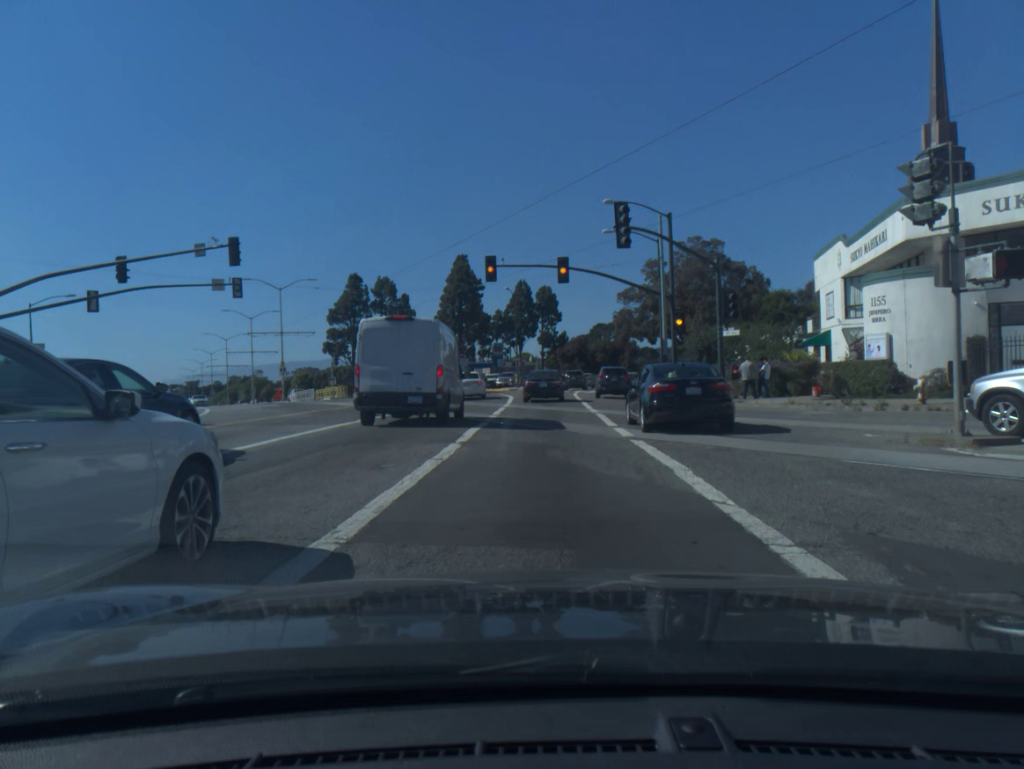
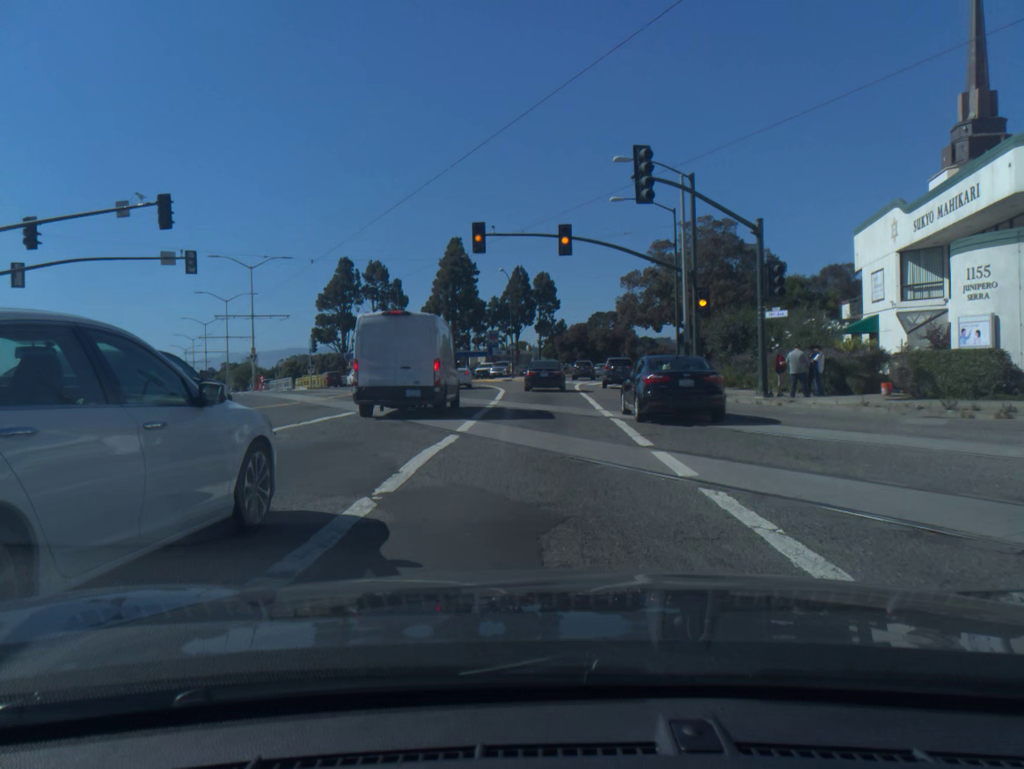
(0.0, +6.5) m; 0°
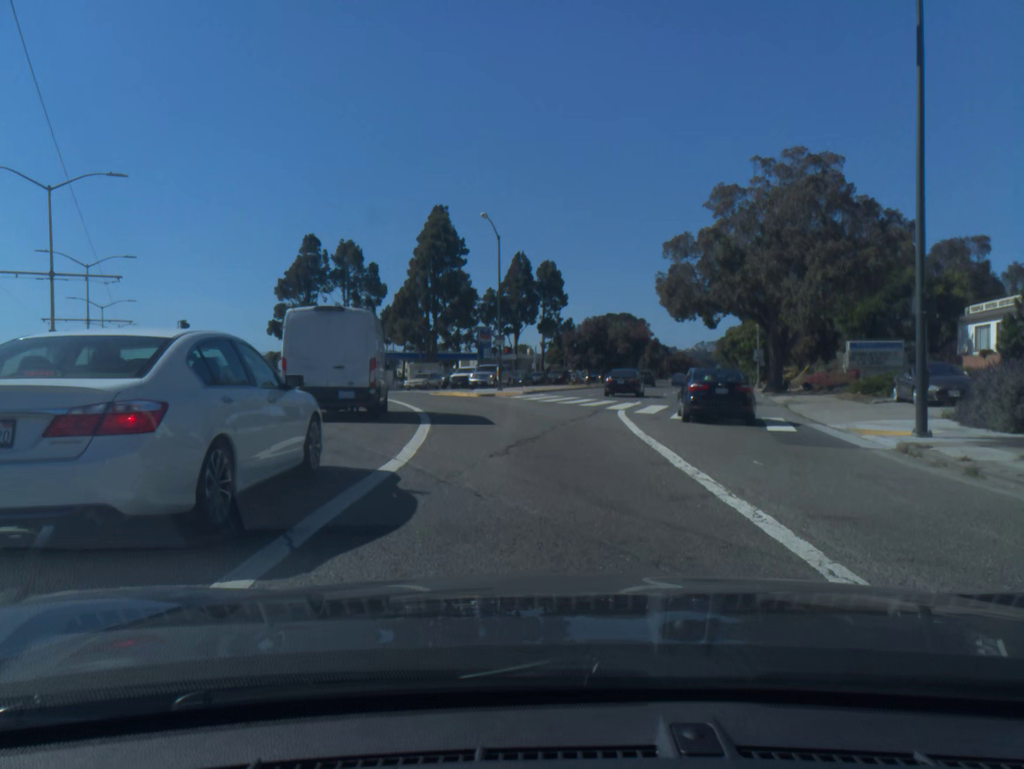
(0.0, +26.0) m; 0°
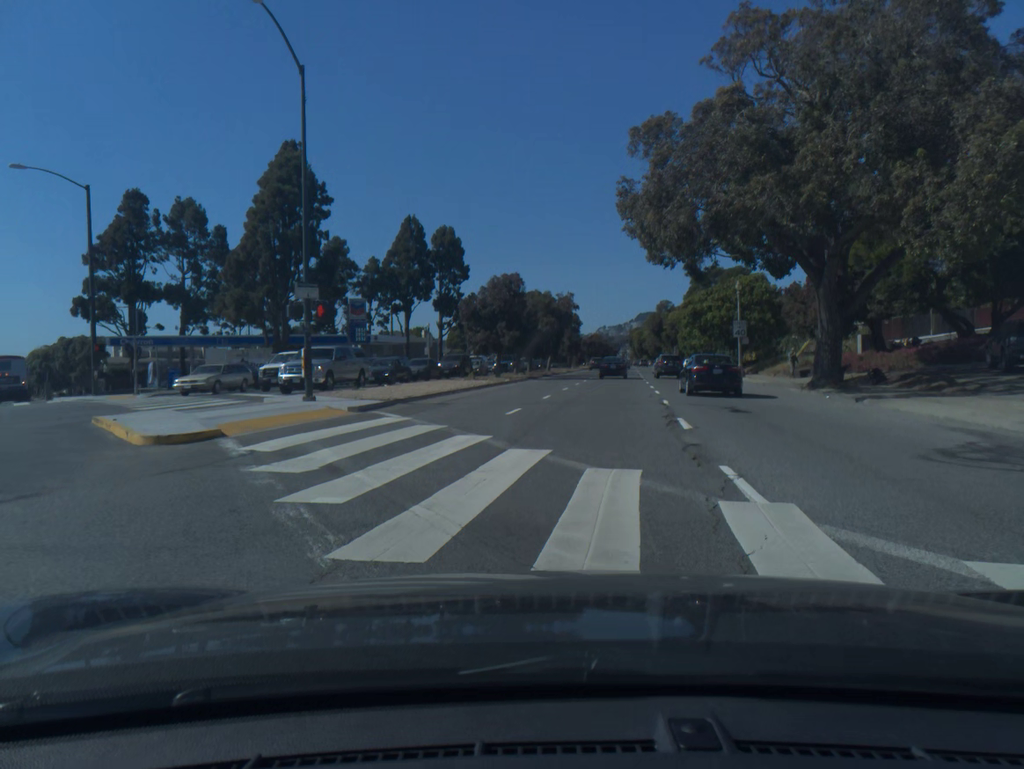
(+1.3, +26.0) m; +7°
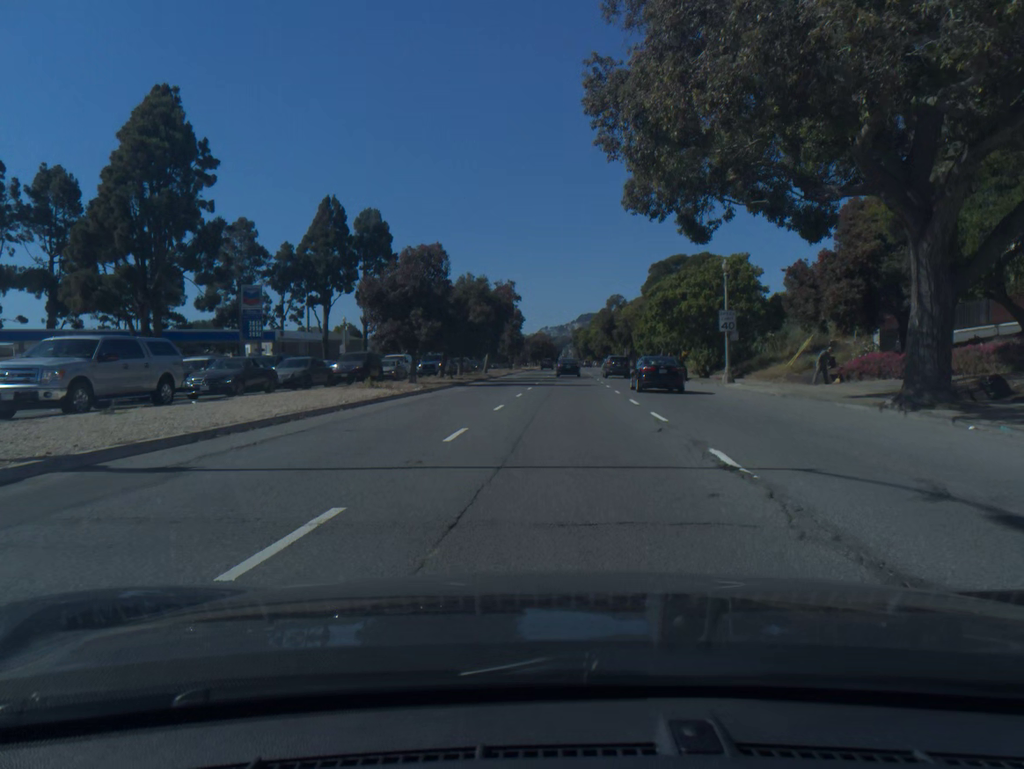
(+0.5, +13.1) m; +4°
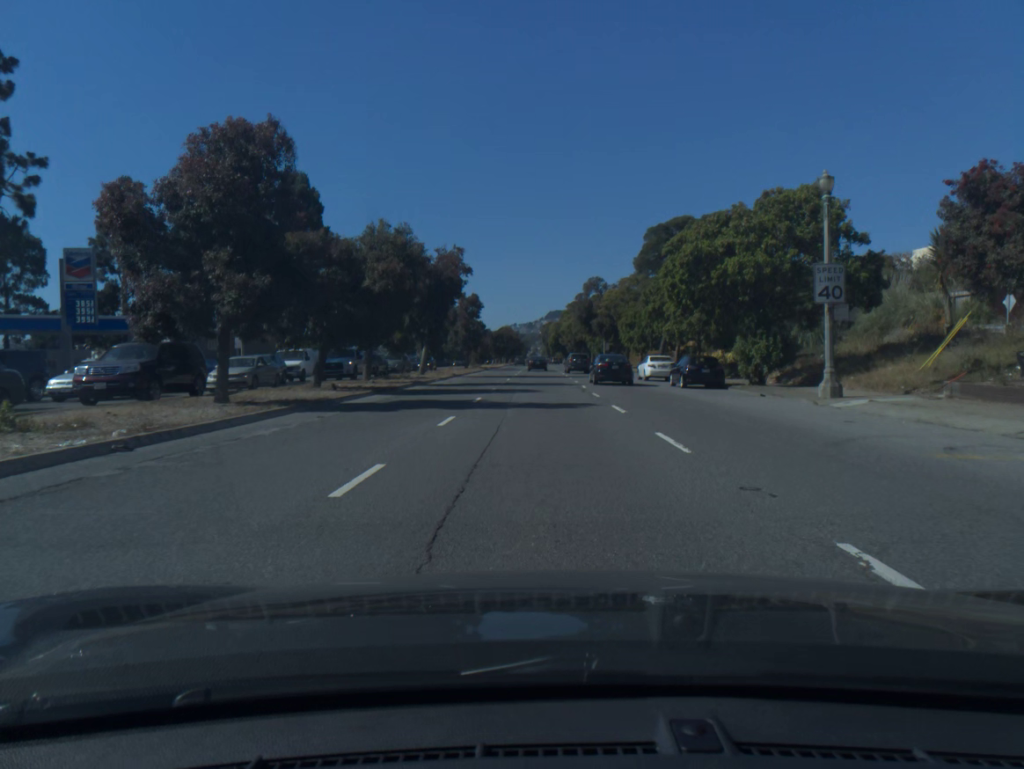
(+0.5, +19.7) m; +2°
